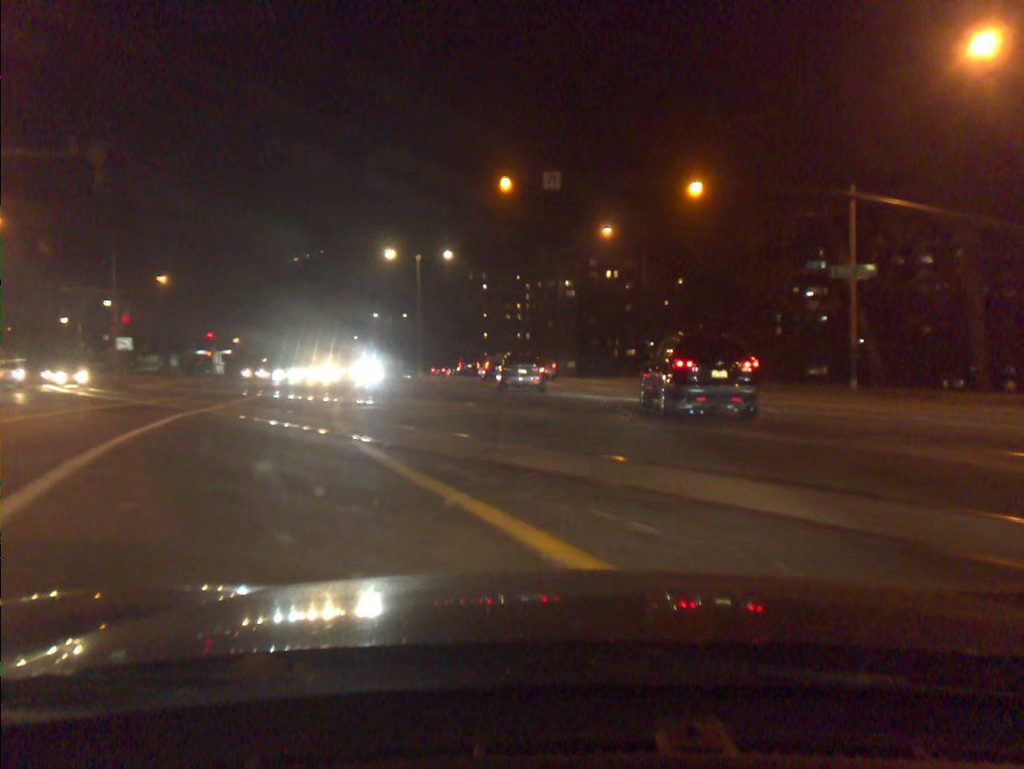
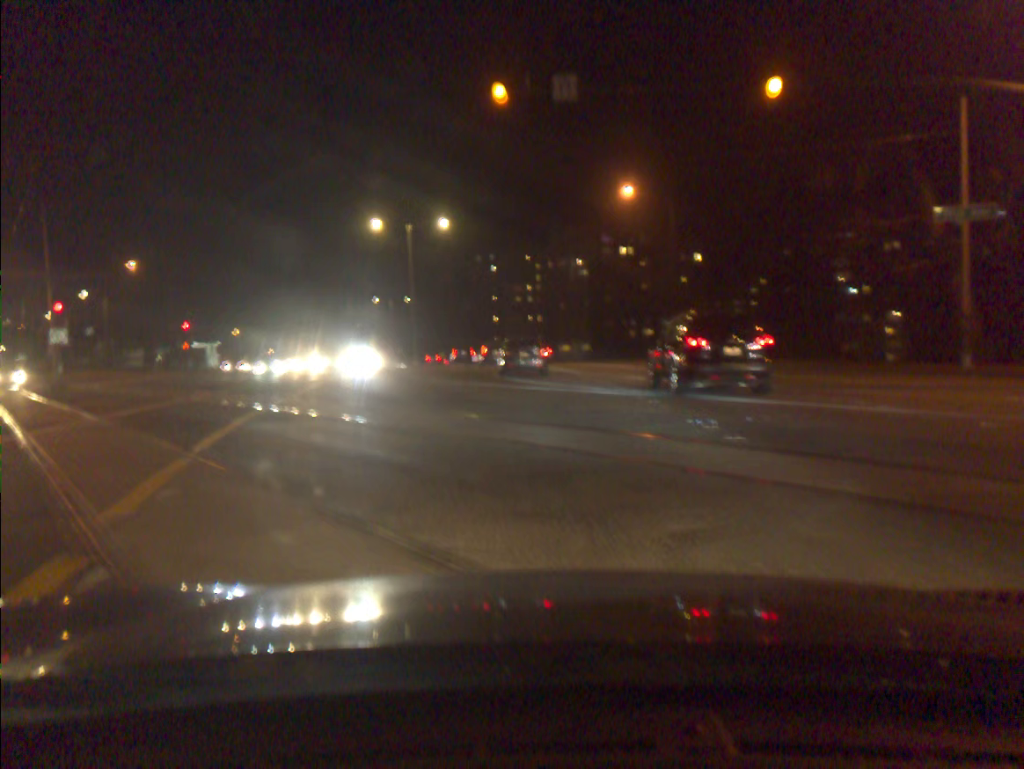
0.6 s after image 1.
(-0.1, +7.9) m; -1°
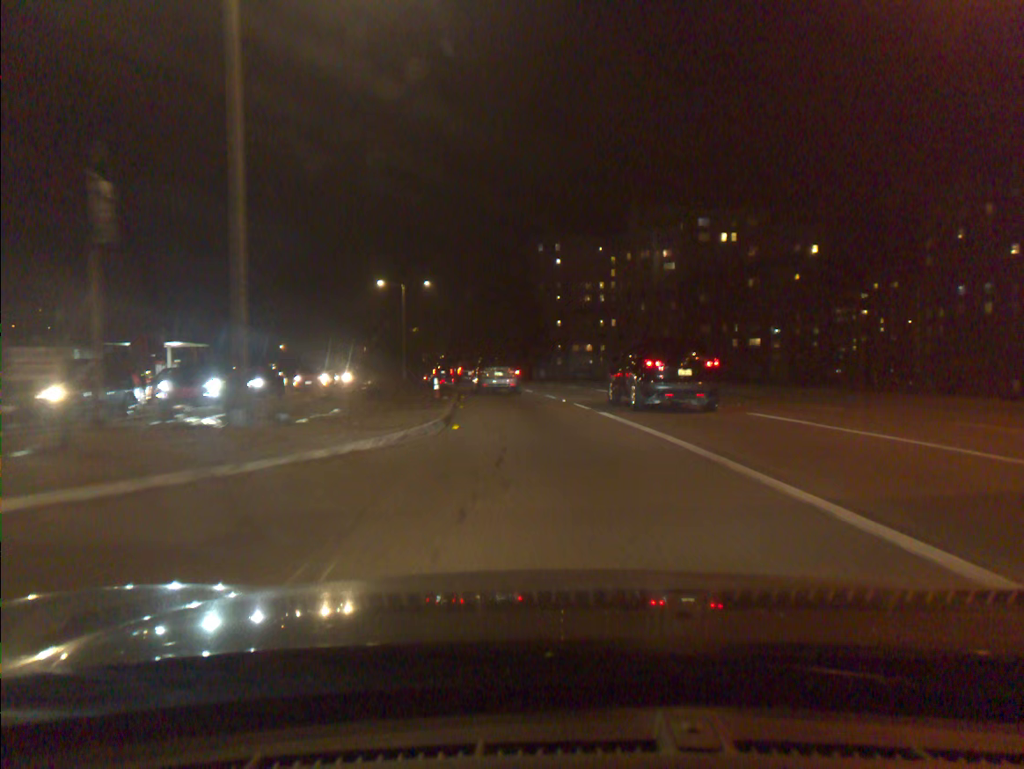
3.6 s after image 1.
(-1.9, +37.9) m; -4°
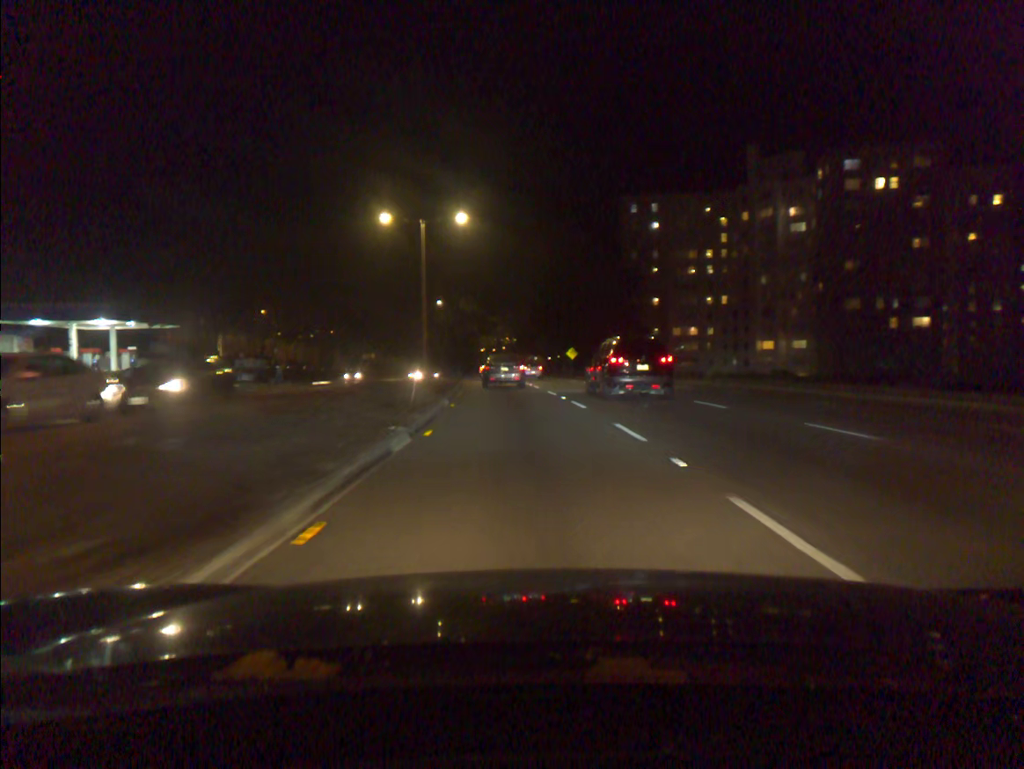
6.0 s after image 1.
(-1.6, +30.3) m; -6°
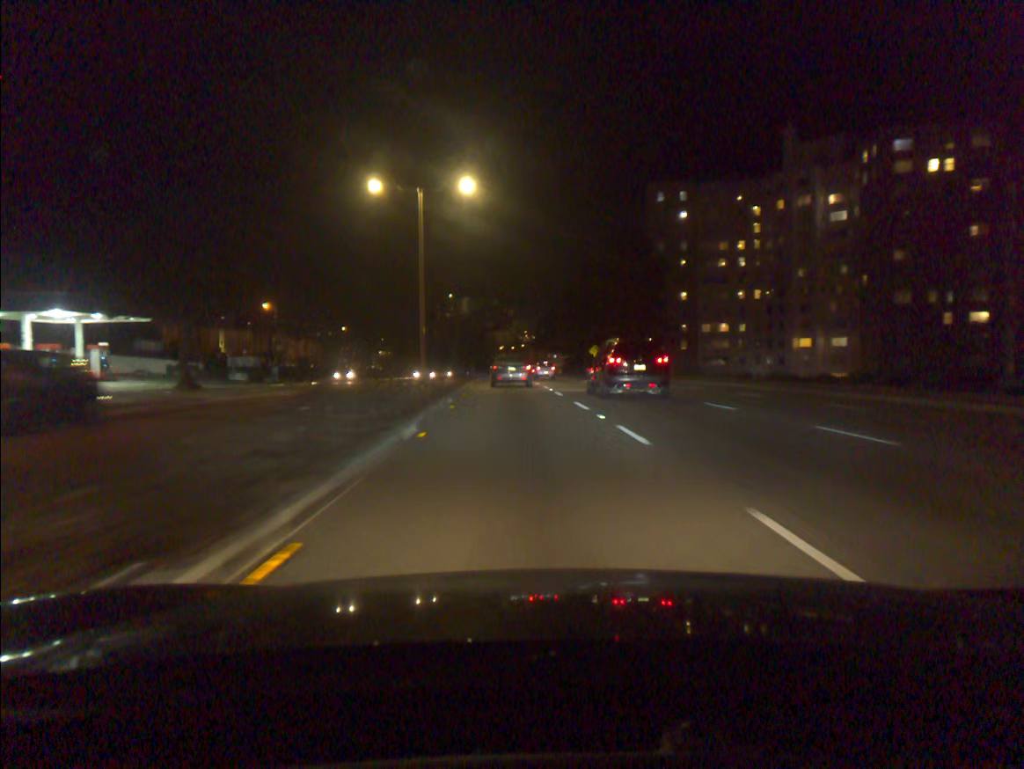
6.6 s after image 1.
(-0.1, +7.9) m; -1°
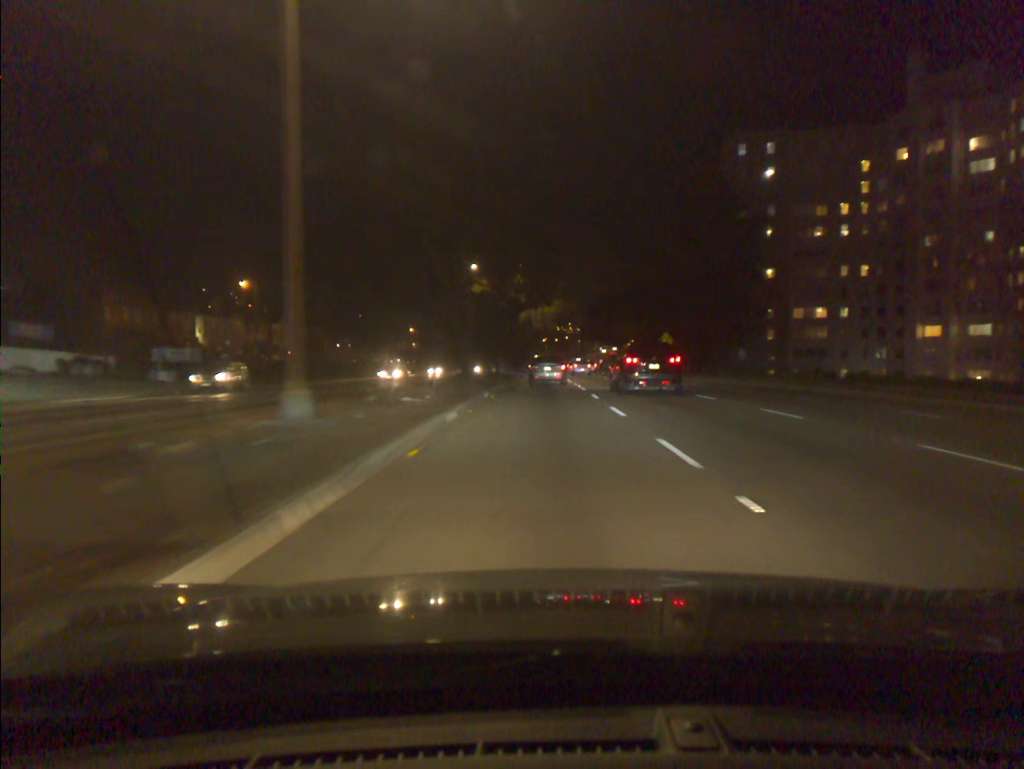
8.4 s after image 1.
(-0.8, +24.5) m; -3°
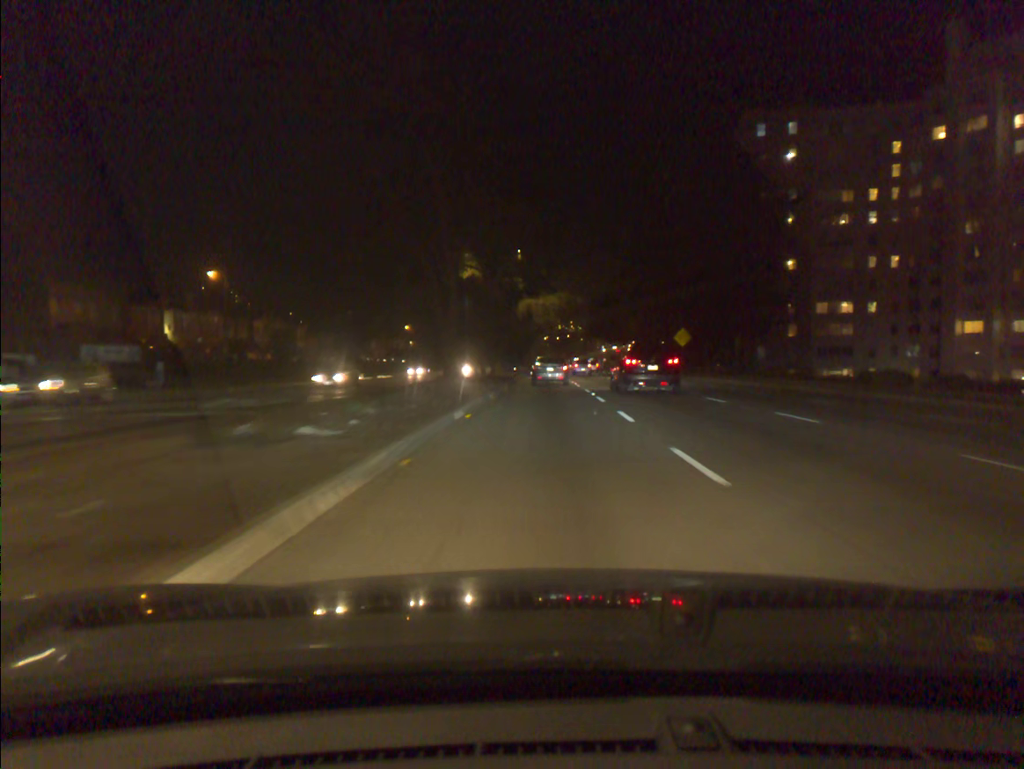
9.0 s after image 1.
(0.0, +8.5) m; 0°
